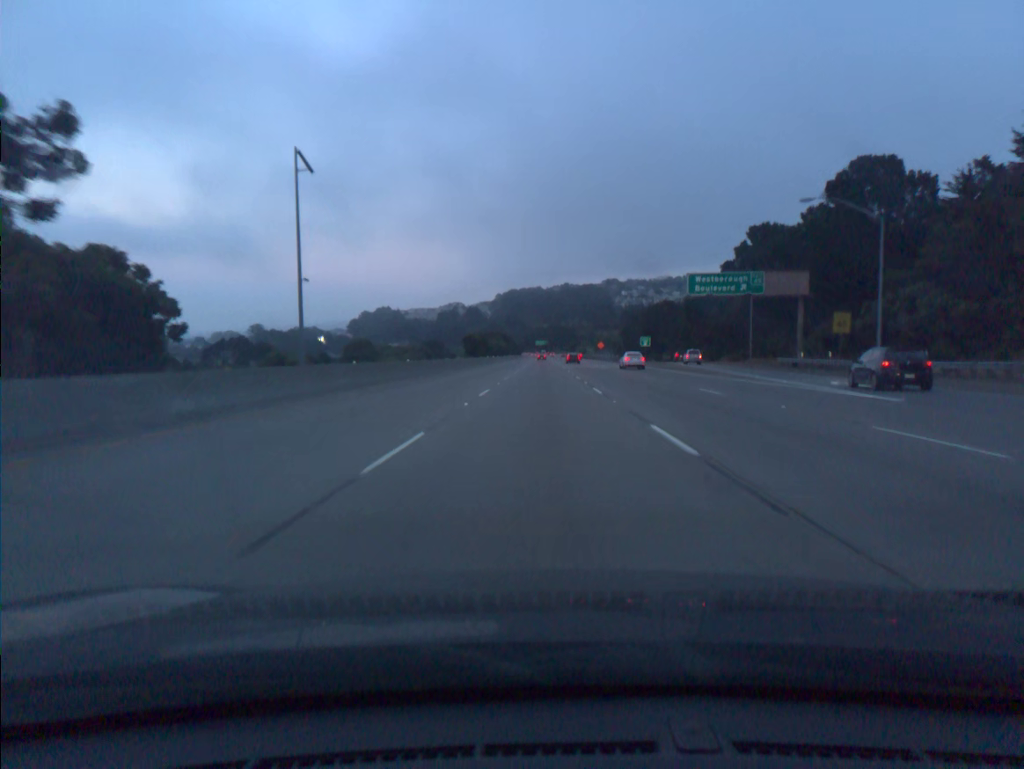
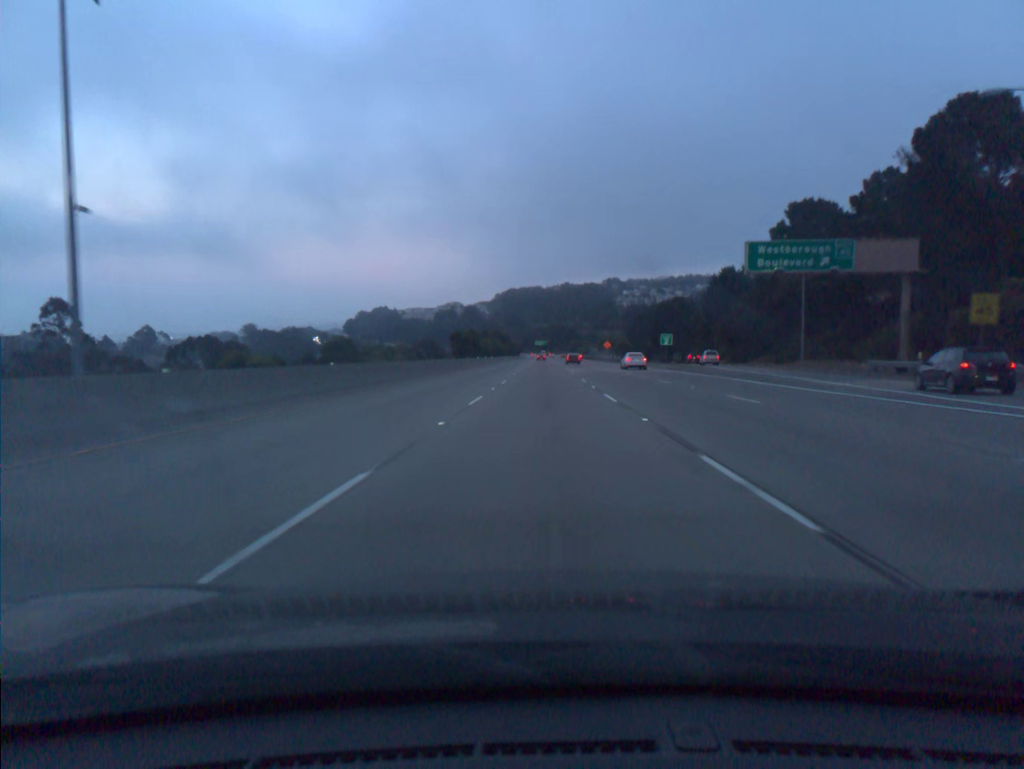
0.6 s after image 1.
(0.0, +18.5) m; 0°
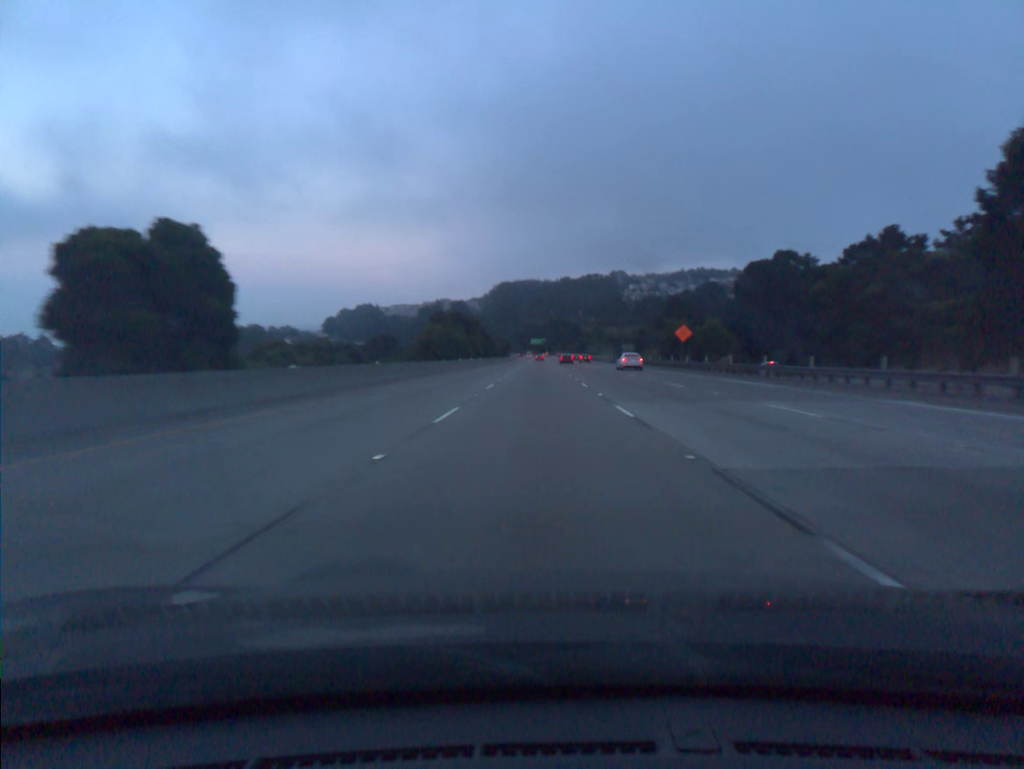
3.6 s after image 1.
(+0.4, +92.5) m; 0°
